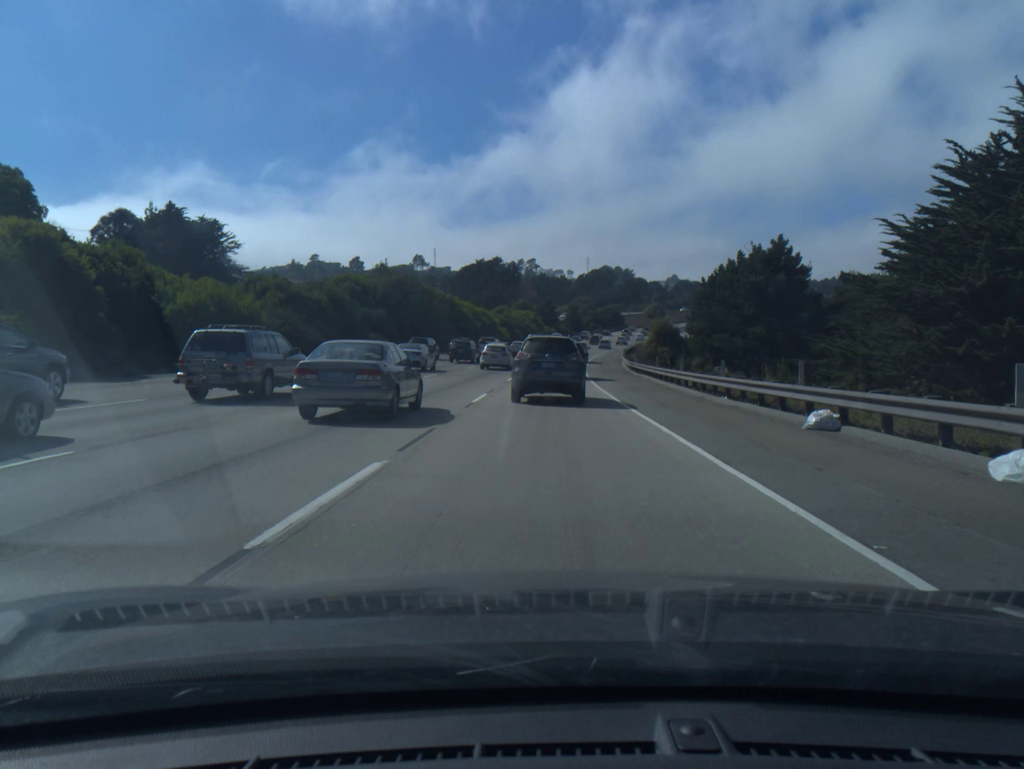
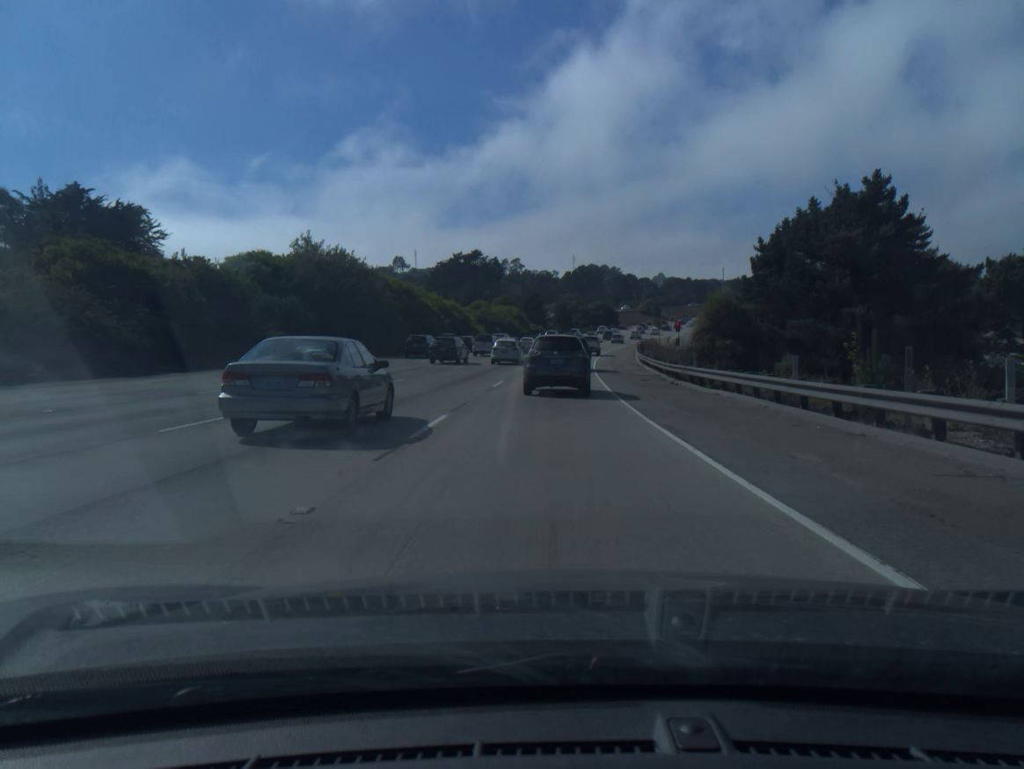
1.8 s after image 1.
(+0.2, +22.9) m; +1°
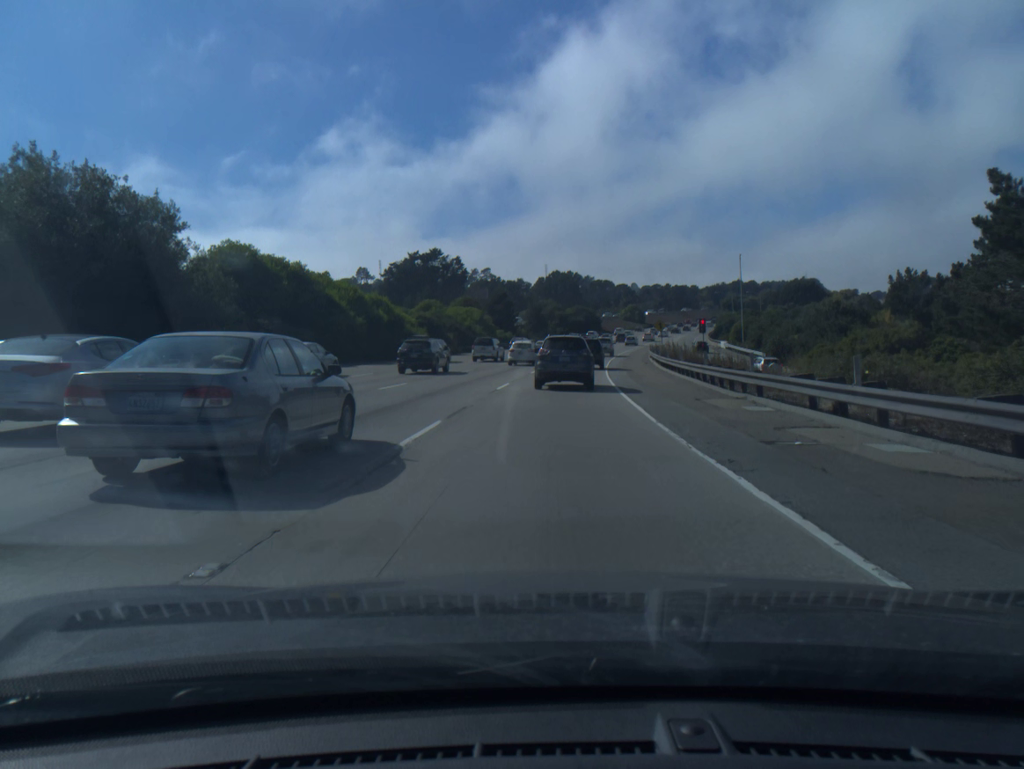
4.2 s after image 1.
(+0.5, +30.5) m; +2°
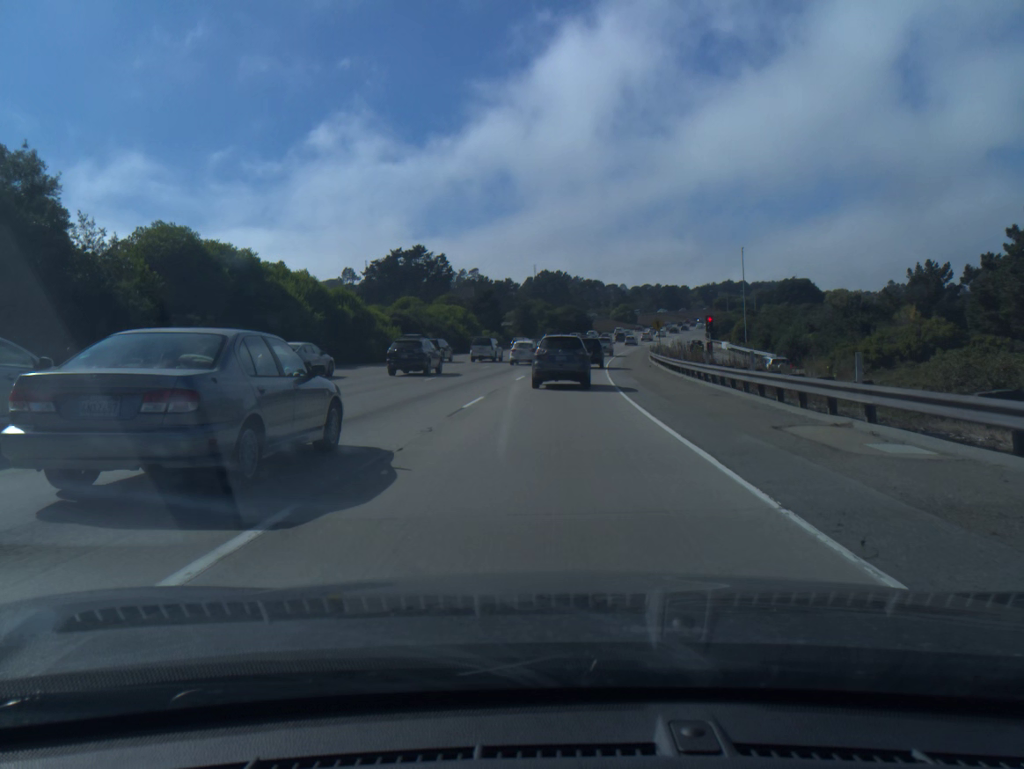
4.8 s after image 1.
(0.0, +7.6) m; +1°
